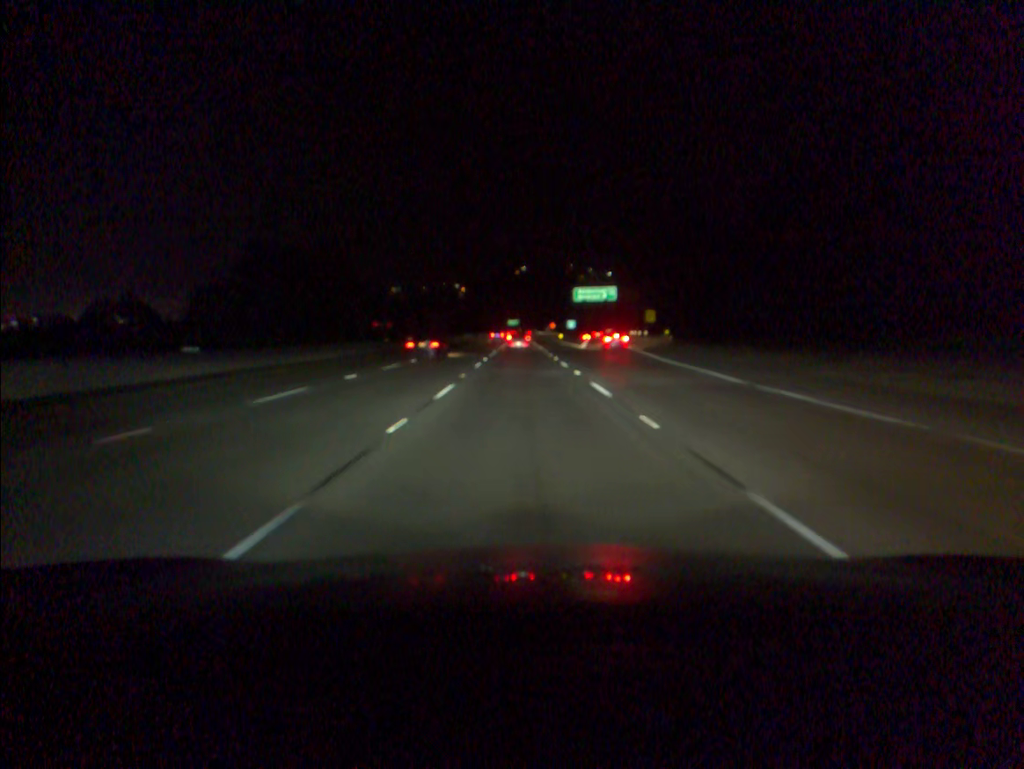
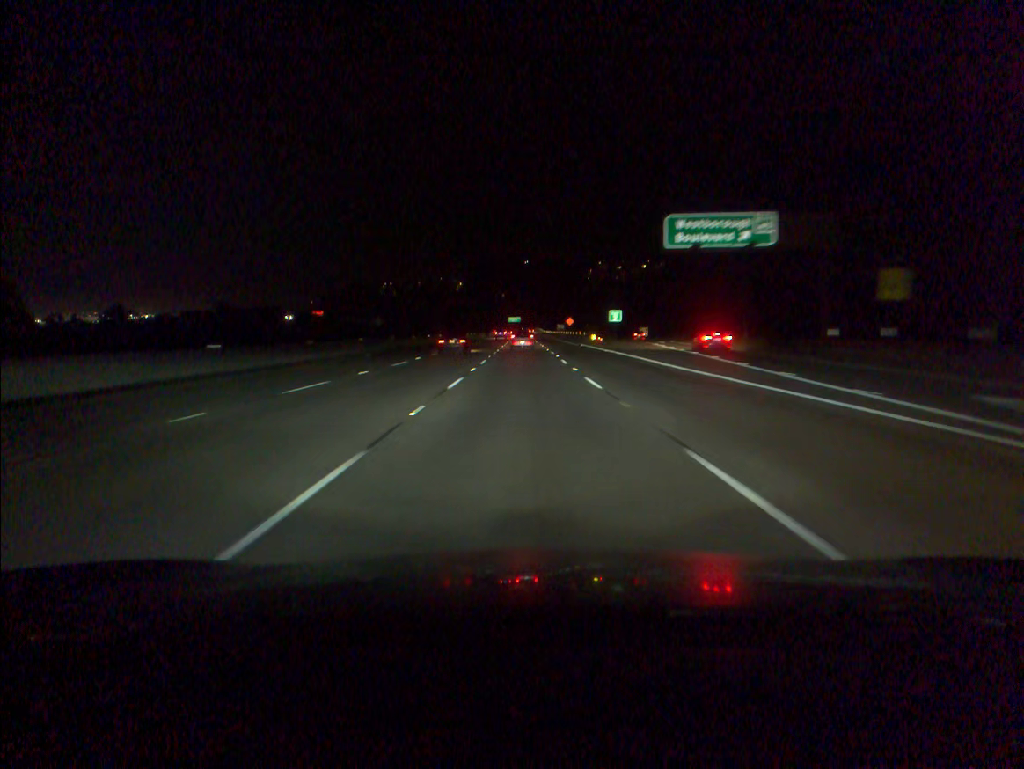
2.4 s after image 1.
(-0.1, +70.6) m; 0°
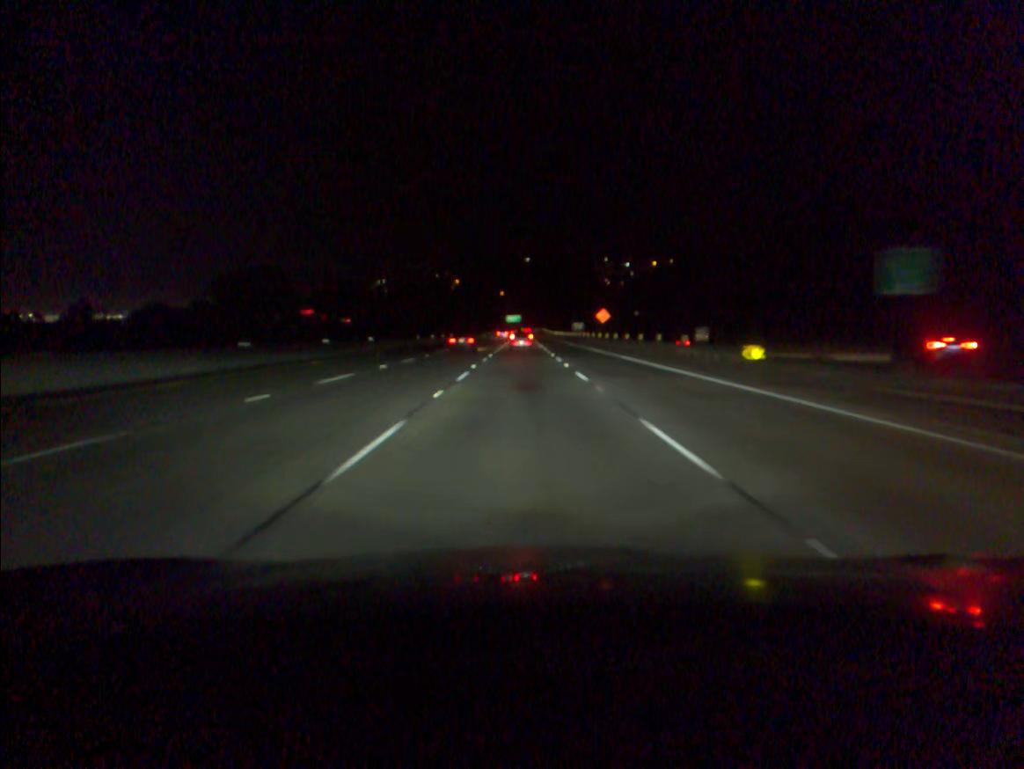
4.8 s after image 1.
(+0.1, +70.1) m; 0°
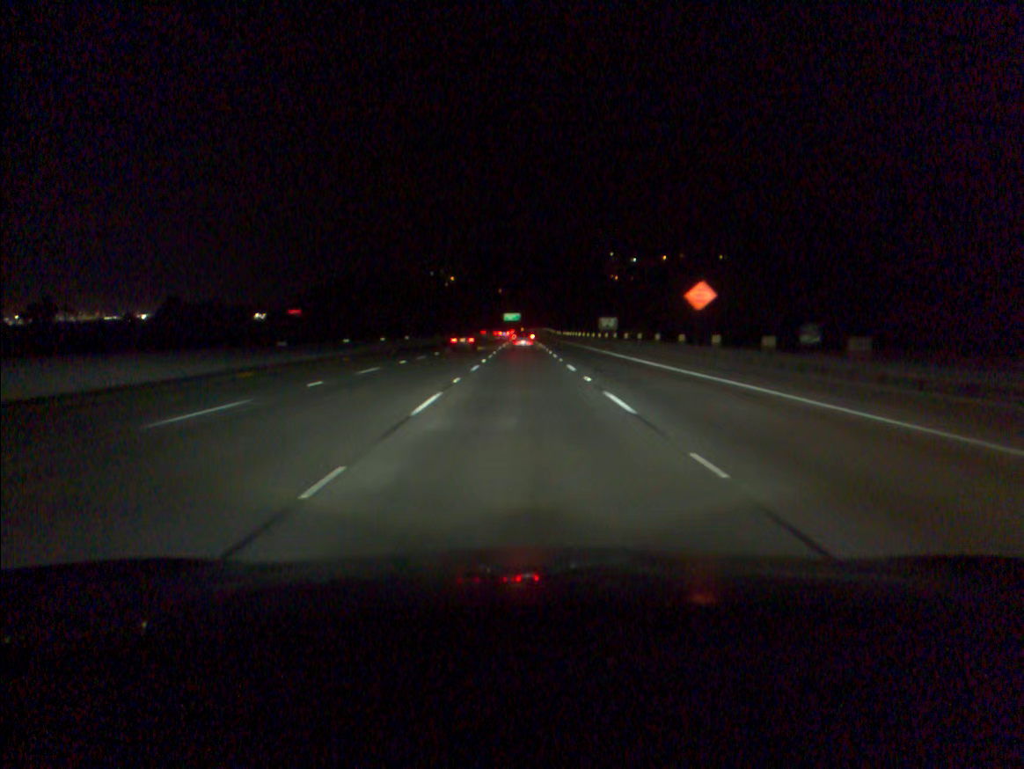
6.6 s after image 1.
(0.0, +52.8) m; 0°
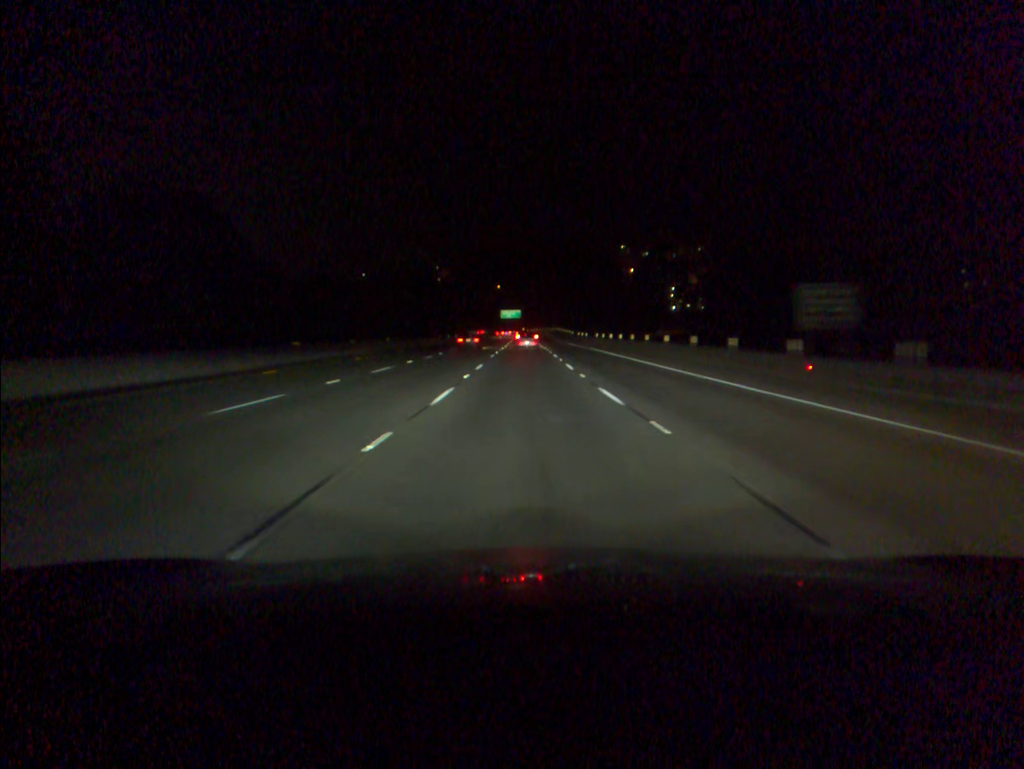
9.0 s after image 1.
(-0.1, +71.0) m; 0°
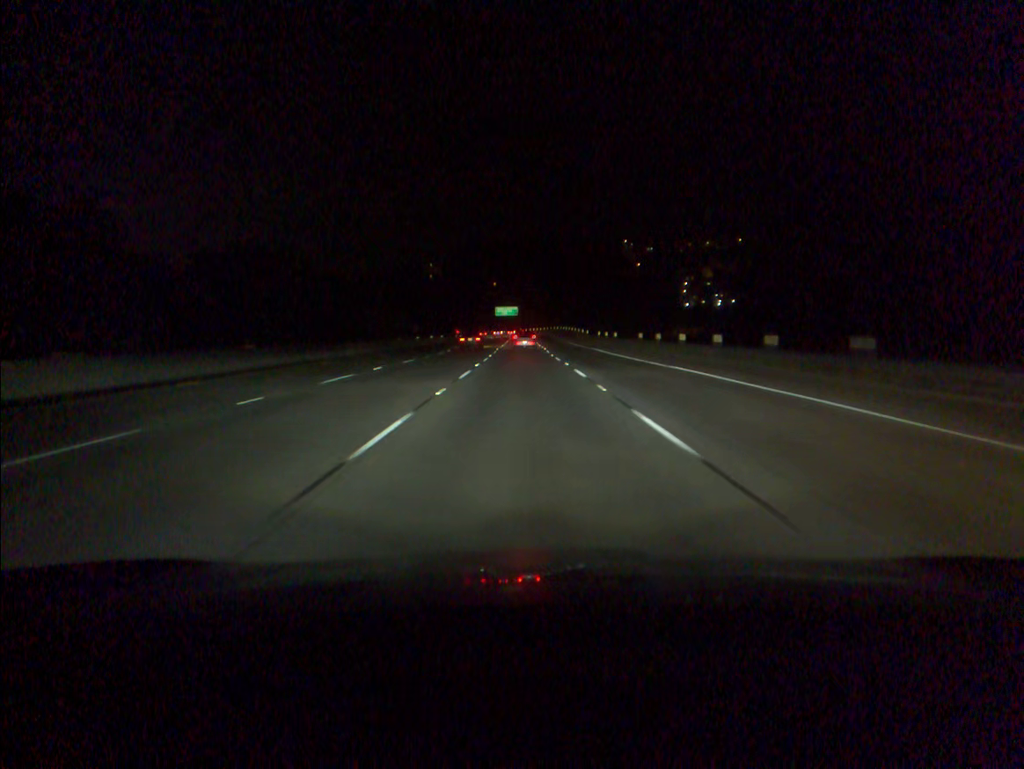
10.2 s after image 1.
(+0.1, +35.7) m; 0°
